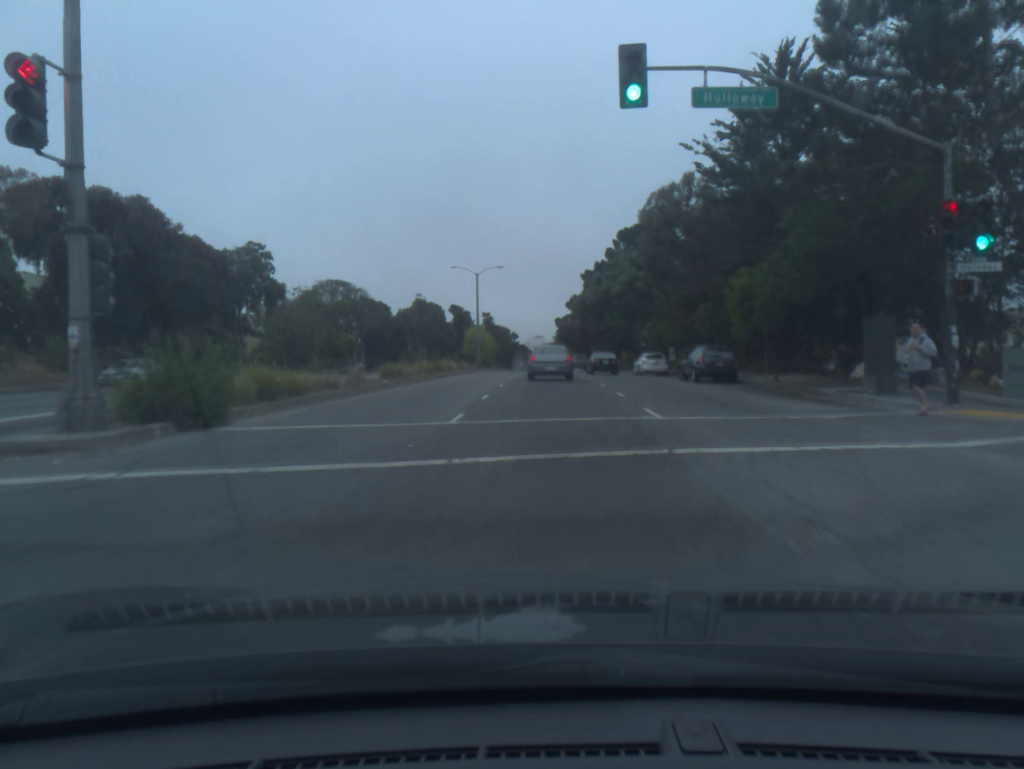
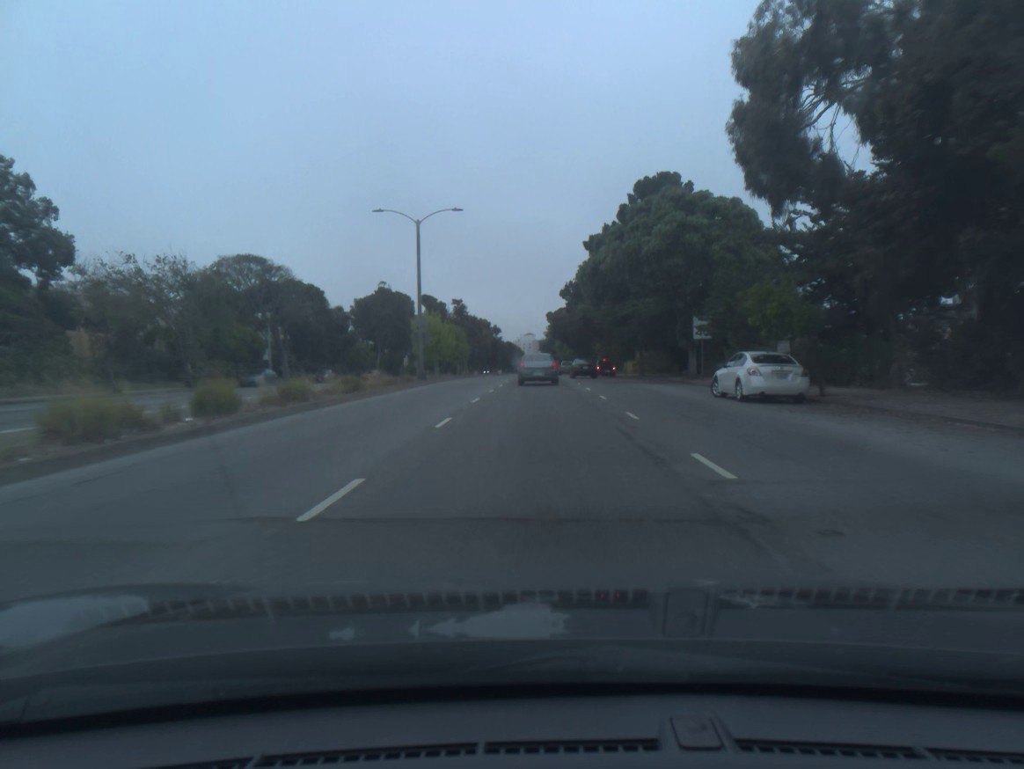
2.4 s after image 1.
(+0.3, +27.5) m; 0°
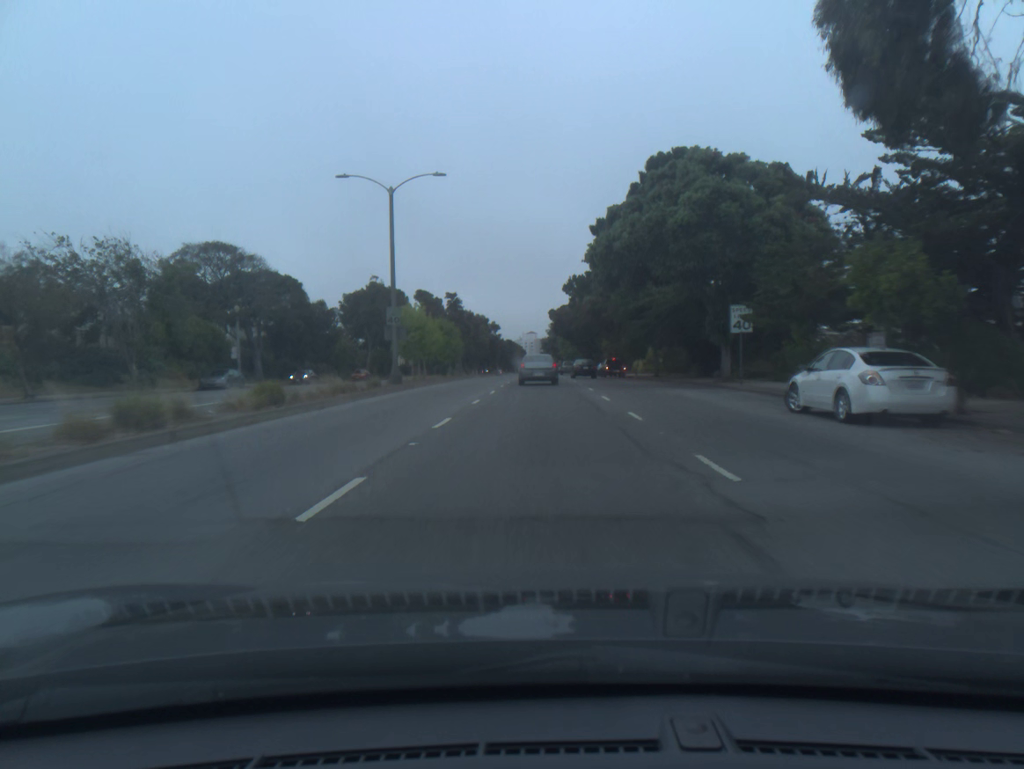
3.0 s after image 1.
(0.0, +7.5) m; 0°
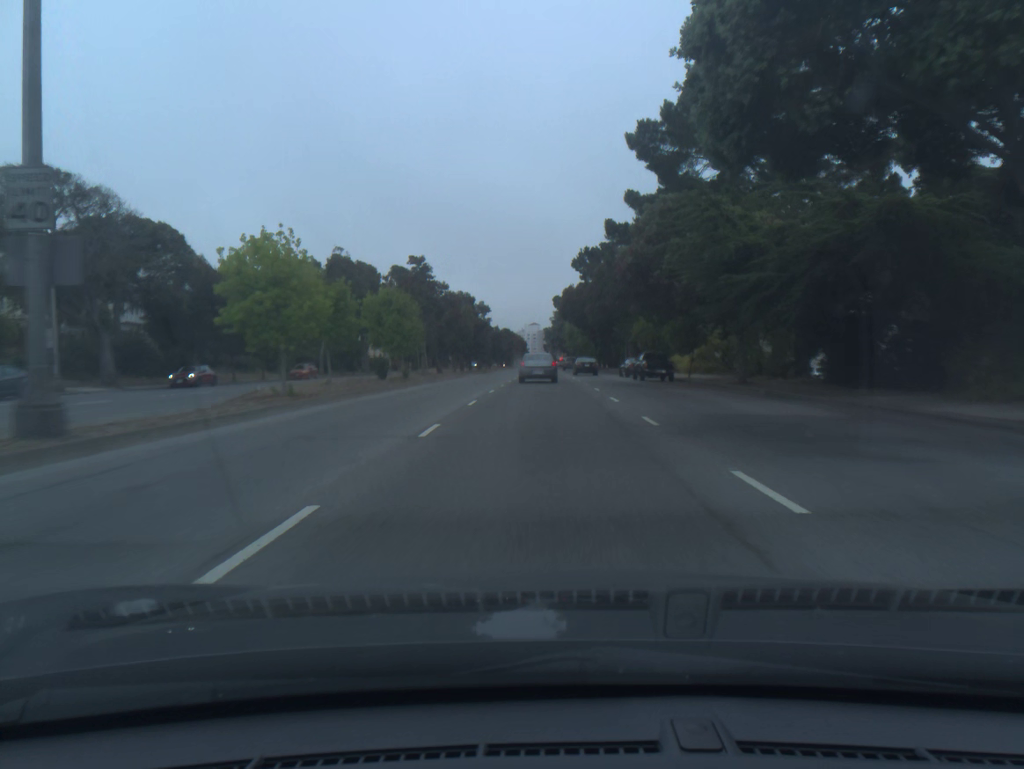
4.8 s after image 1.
(-0.1, +23.6) m; -1°
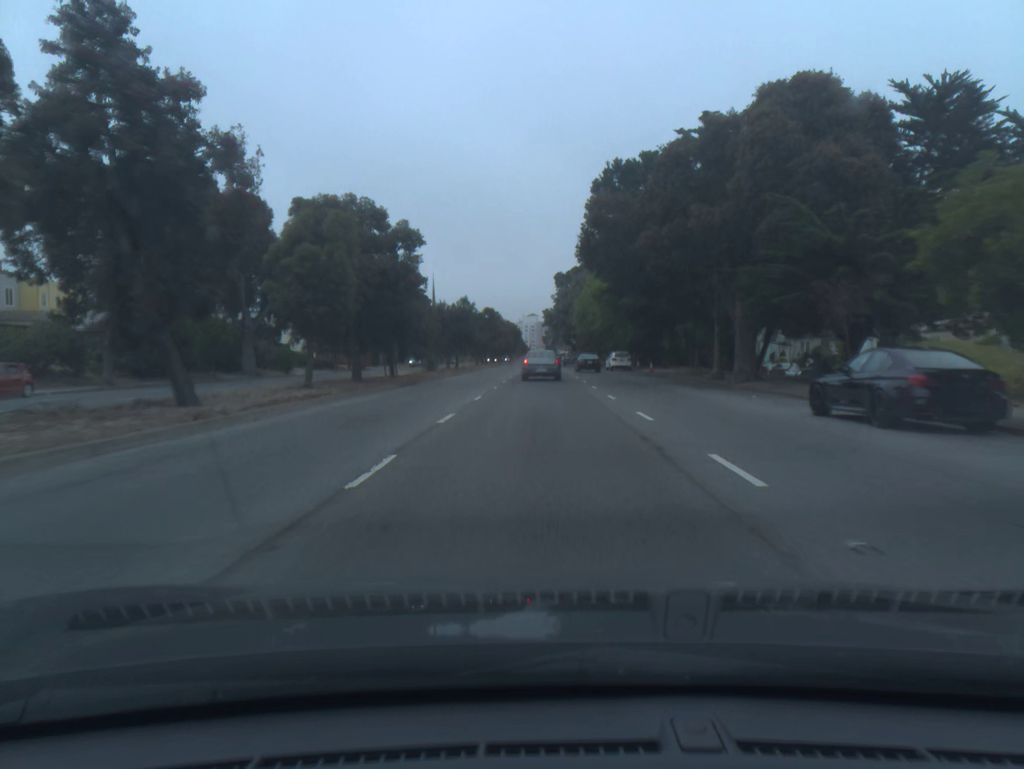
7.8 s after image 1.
(+0.1, +41.5) m; 0°
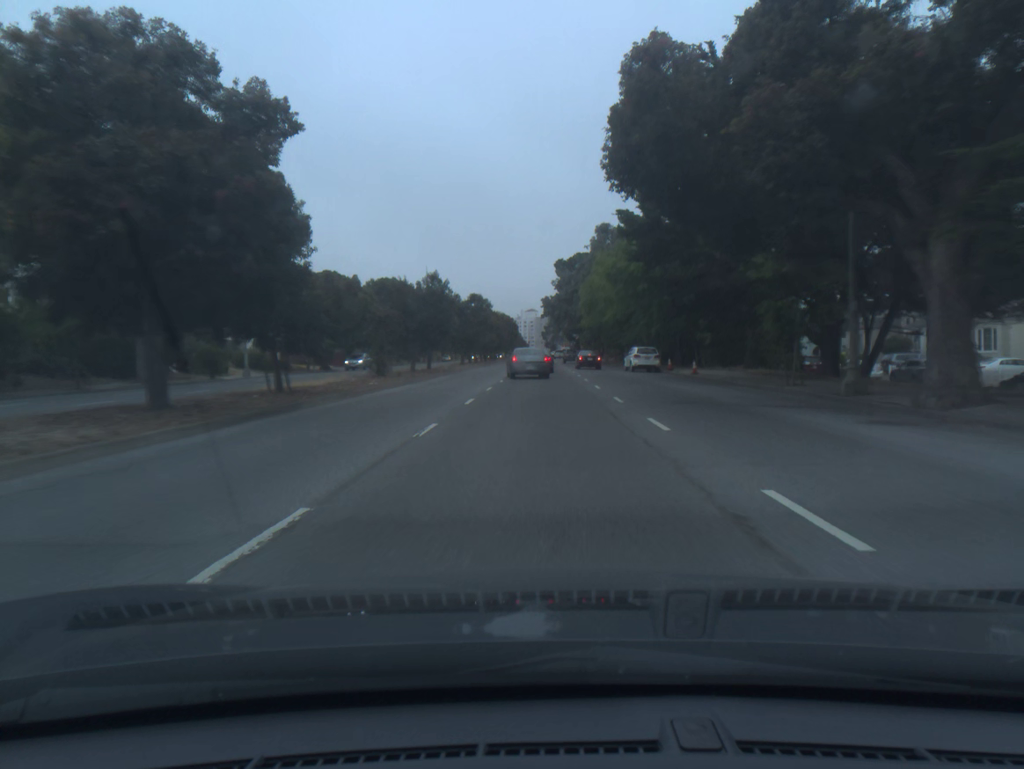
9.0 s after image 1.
(0.0, +16.9) m; 0°
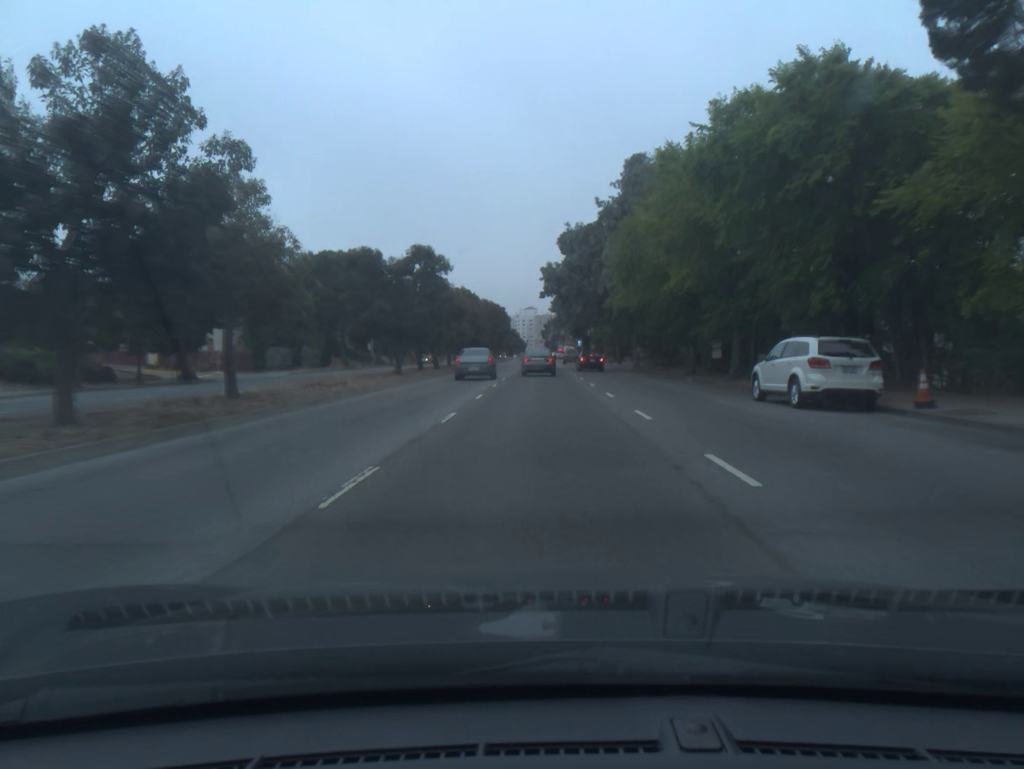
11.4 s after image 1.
(-0.1, +33.7) m; 0°
